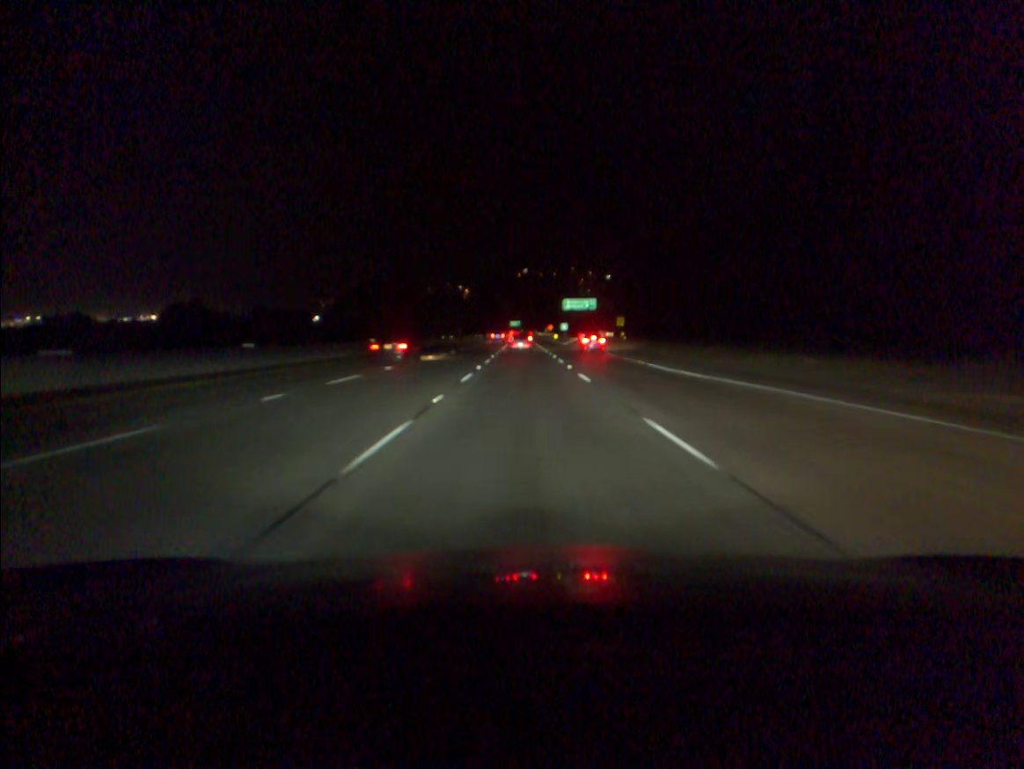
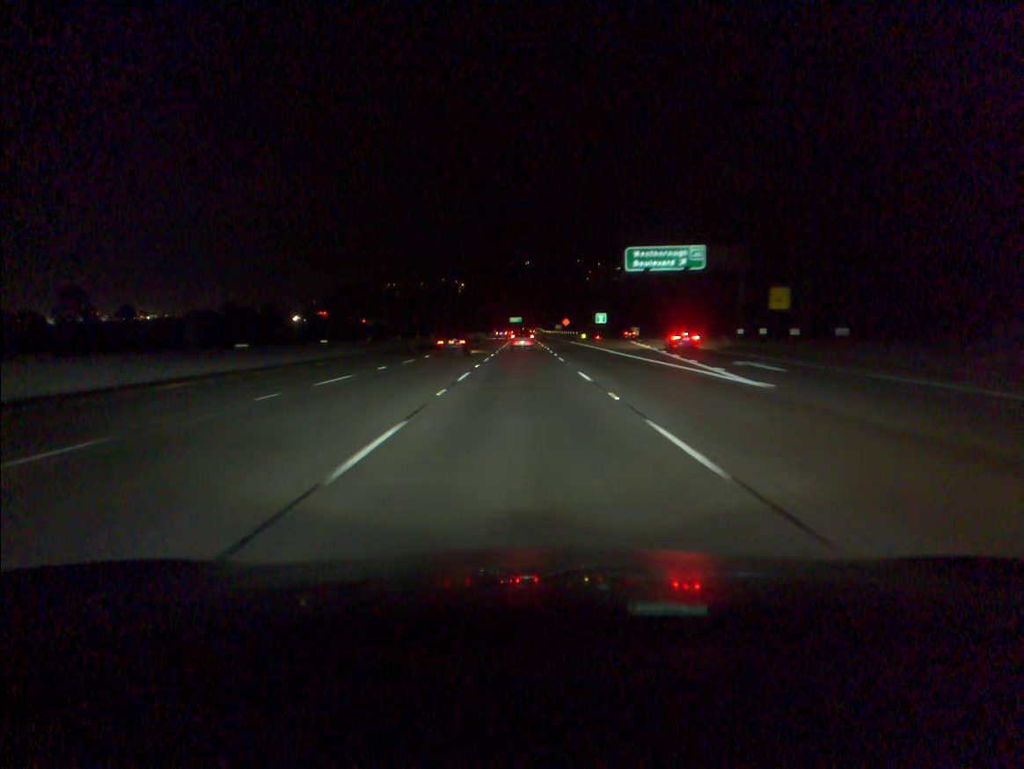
(0.0, +88.3) m; 0°
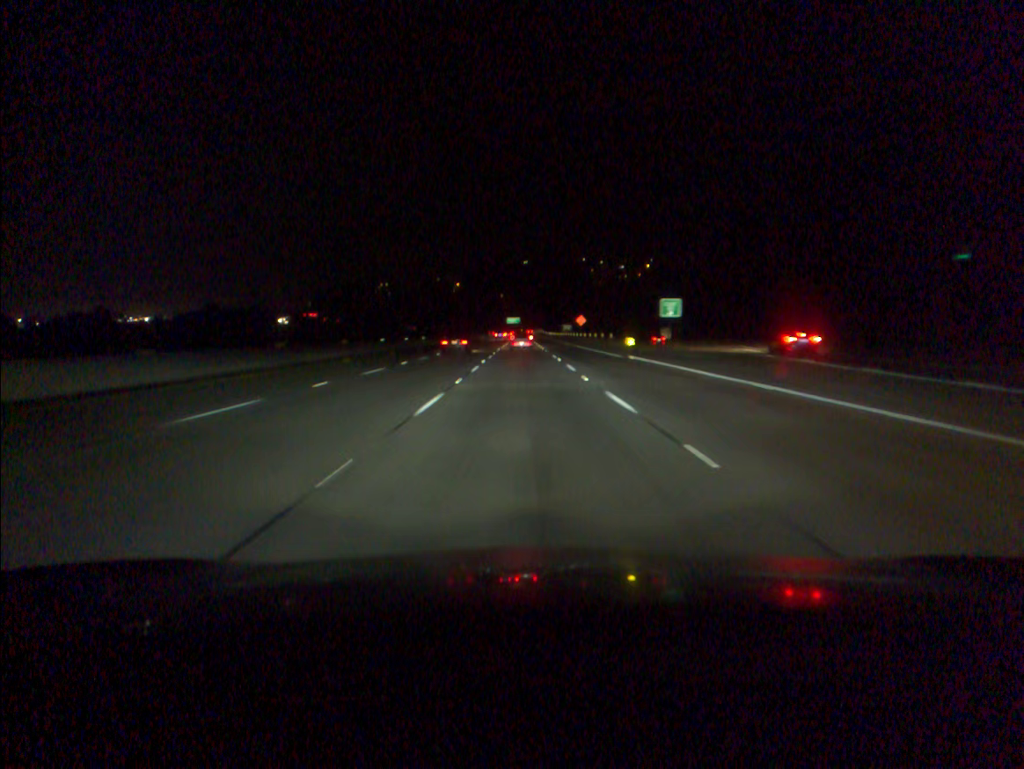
(+0.1, +52.7) m; 0°
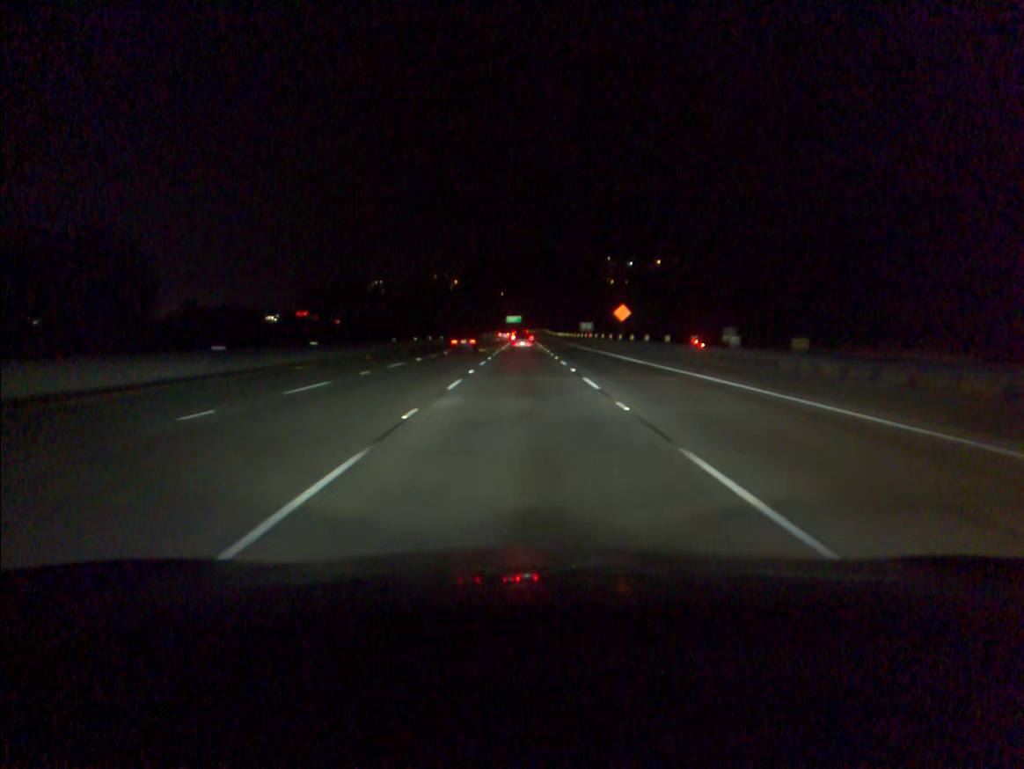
(0.0, +52.5) m; 0°
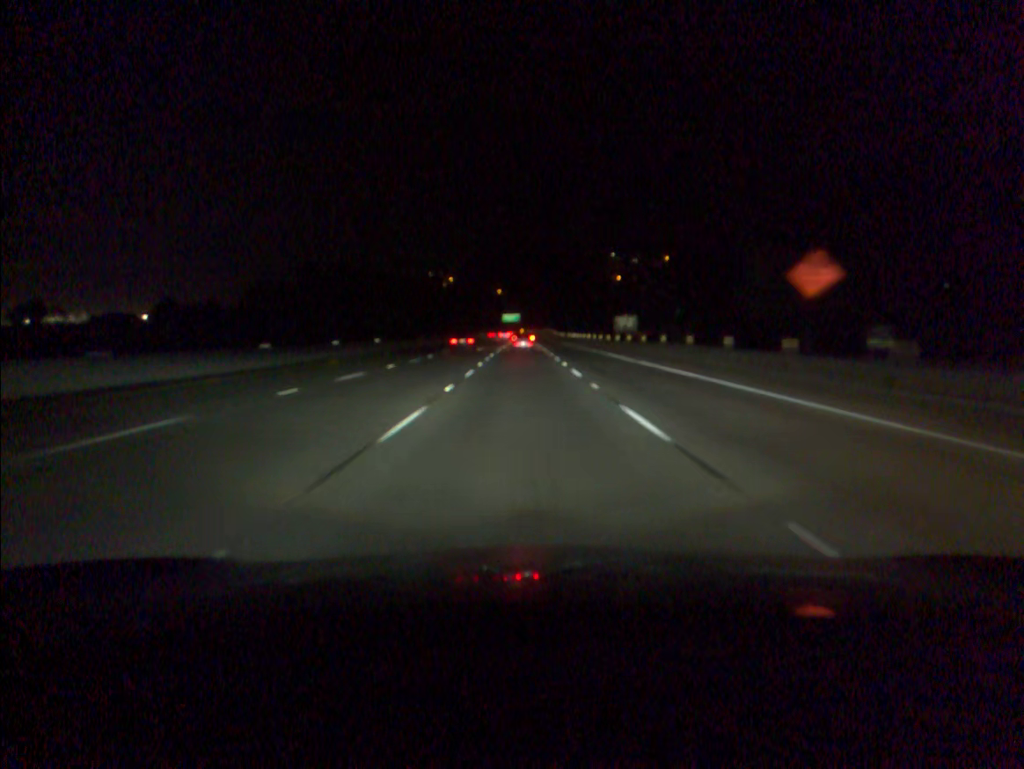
(0.0, +52.9) m; 0°
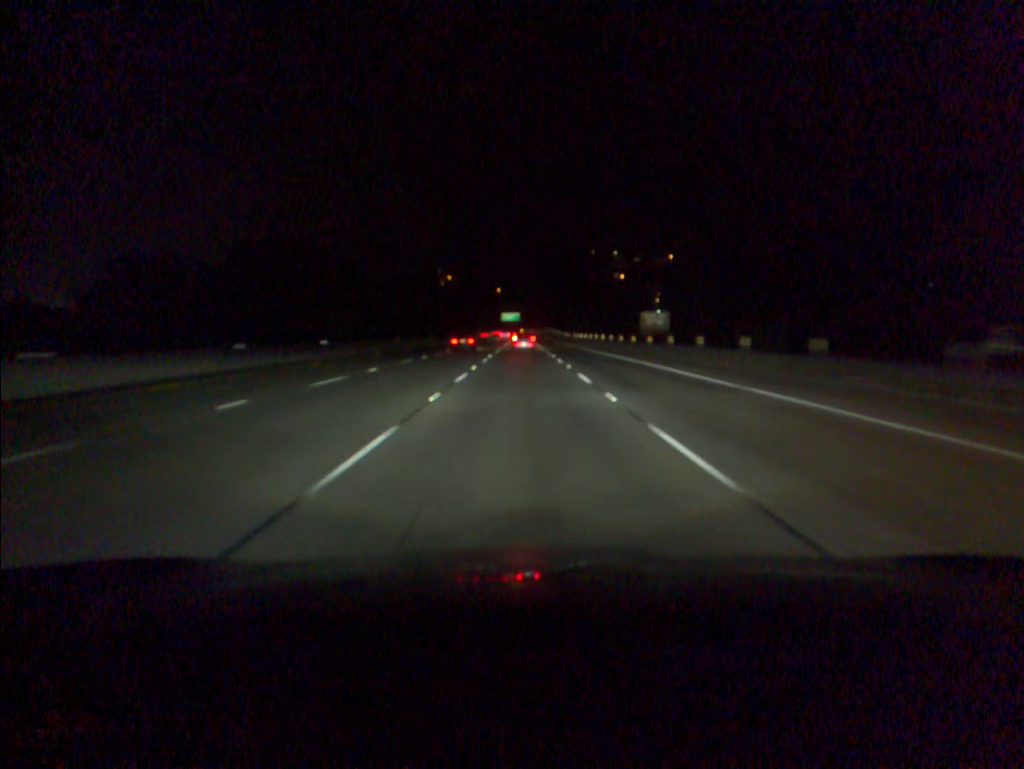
(0.0, +17.7) m; 0°
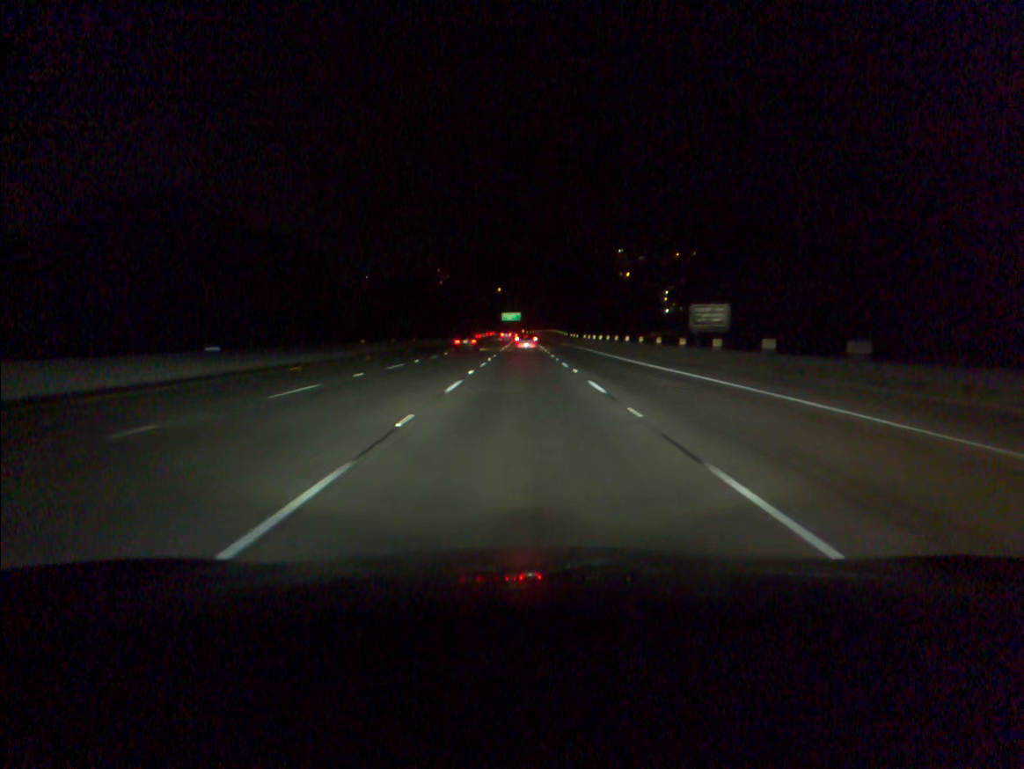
(0.0, +17.8) m; 0°
